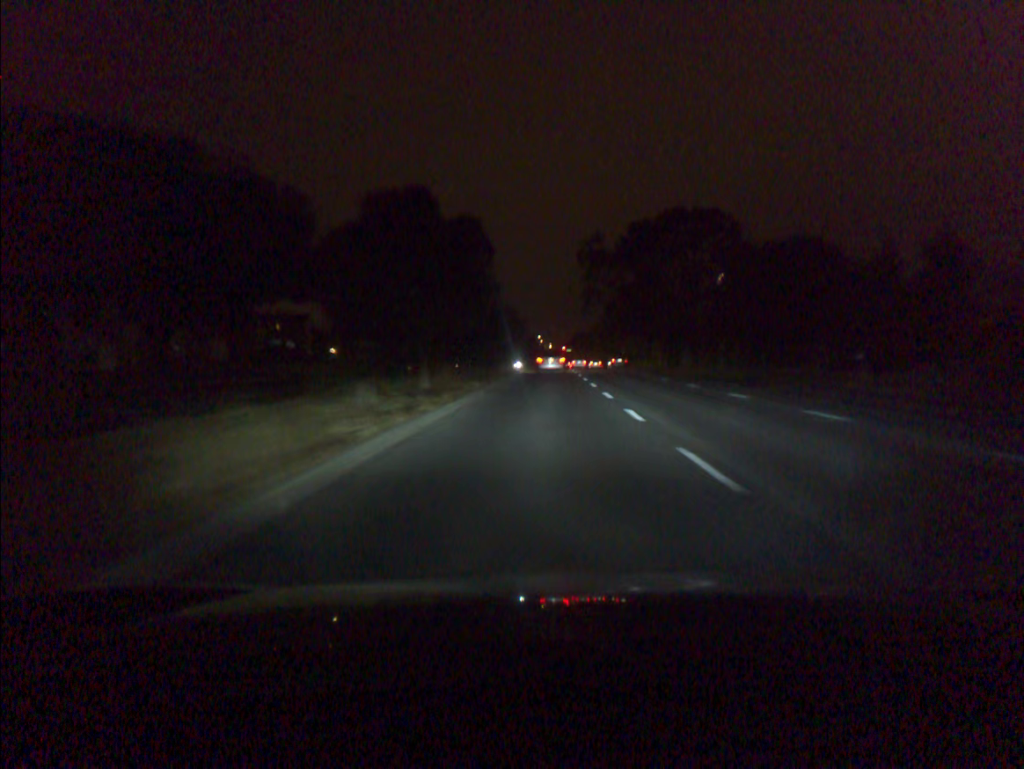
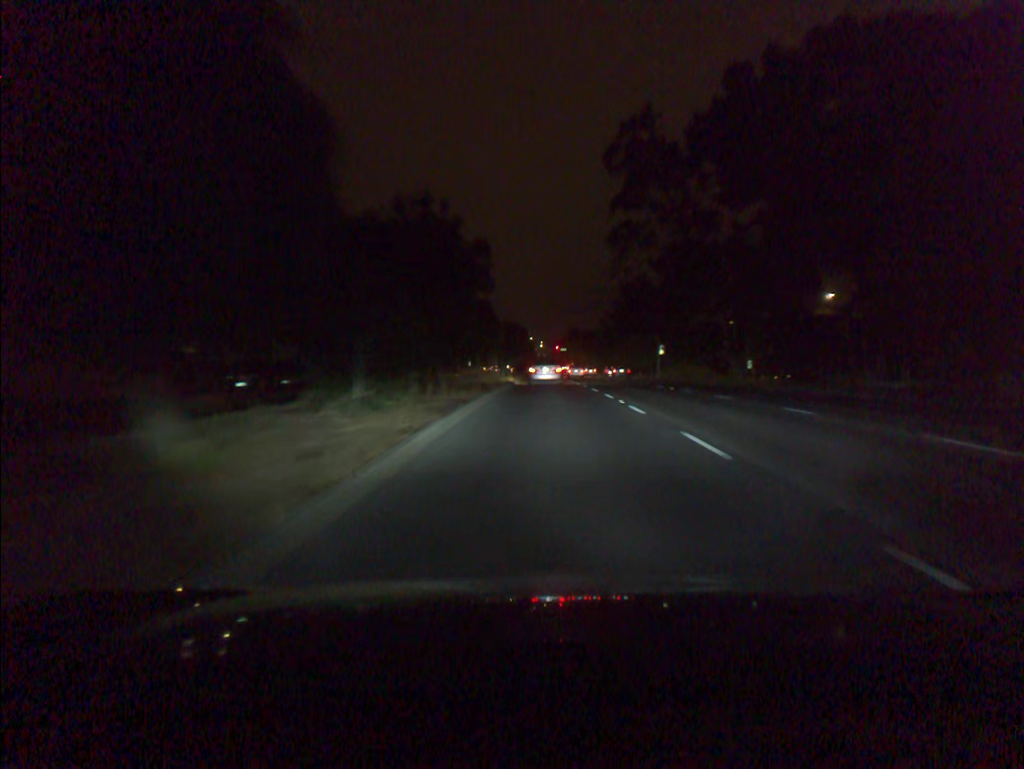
(0.0, +48.0) m; +1°
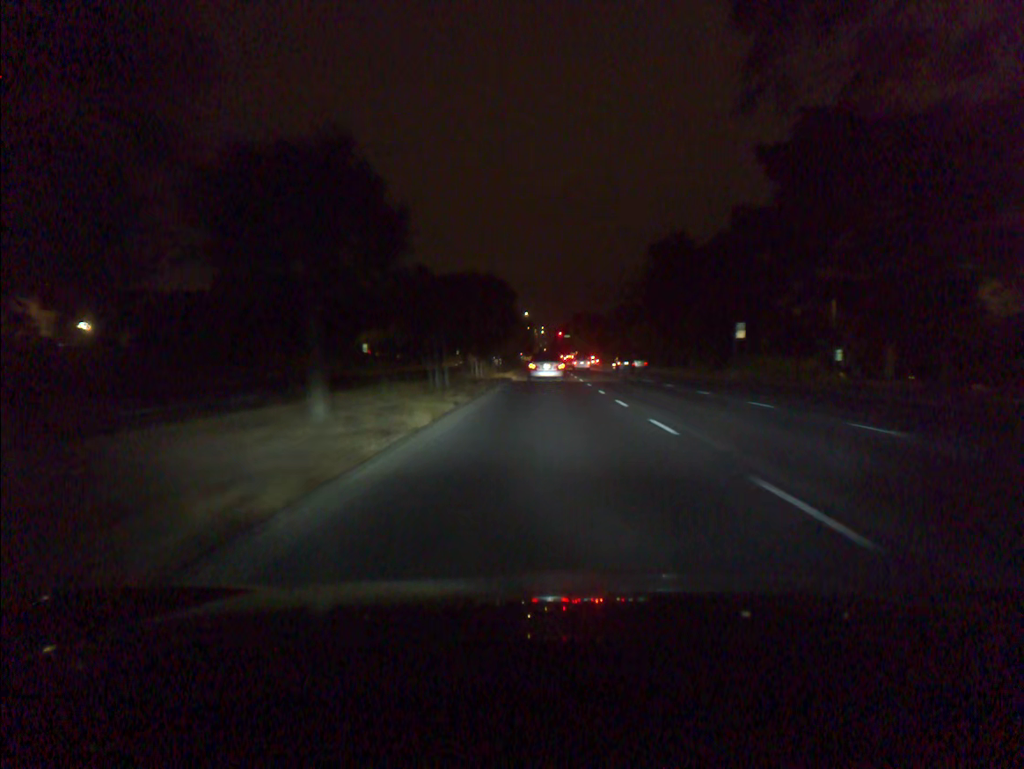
(+0.1, +32.8) m; 0°
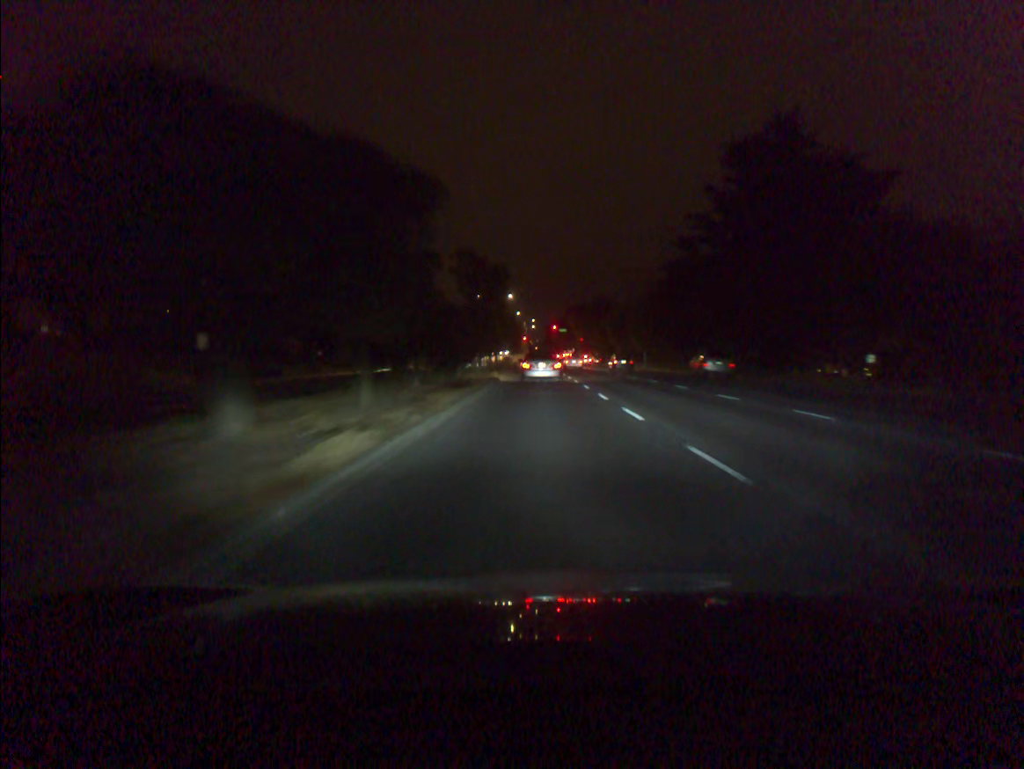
(+0.3, +41.3) m; +1°
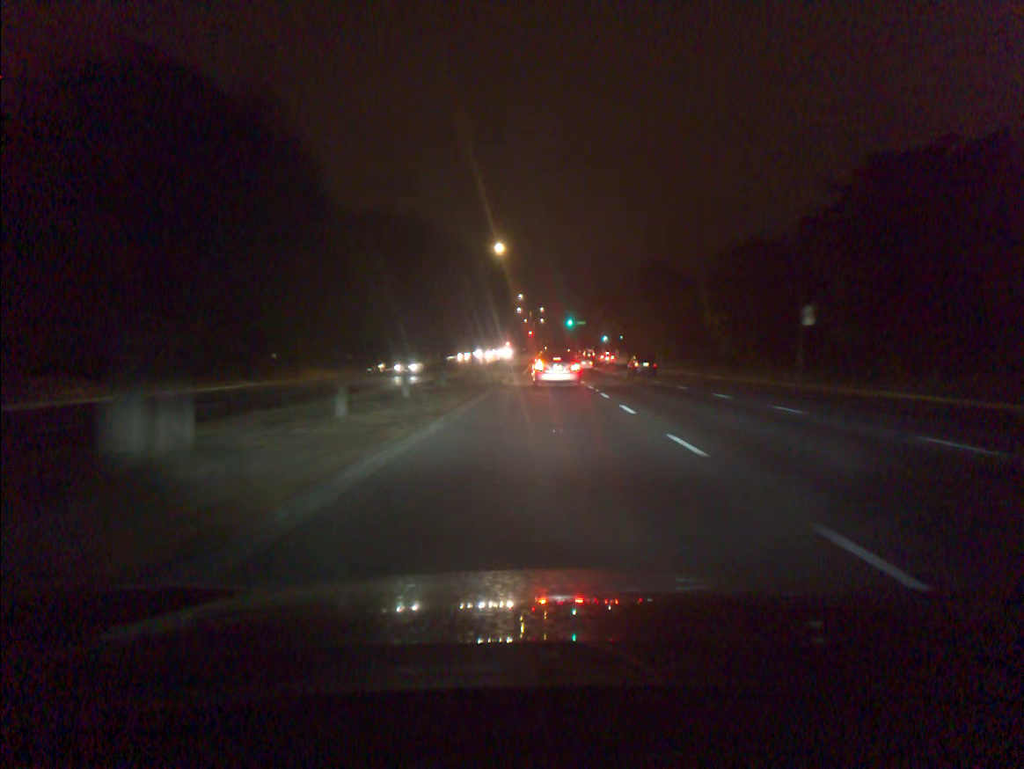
(-0.4, +48.5) m; -1°
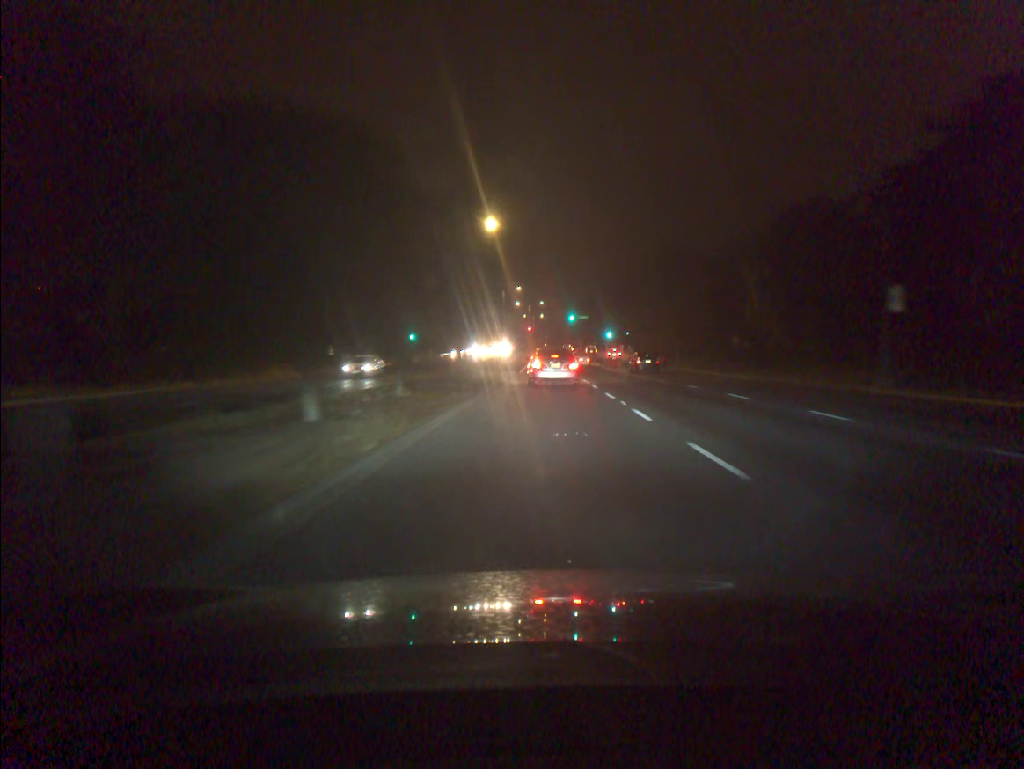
(0.0, +9.1) m; 0°
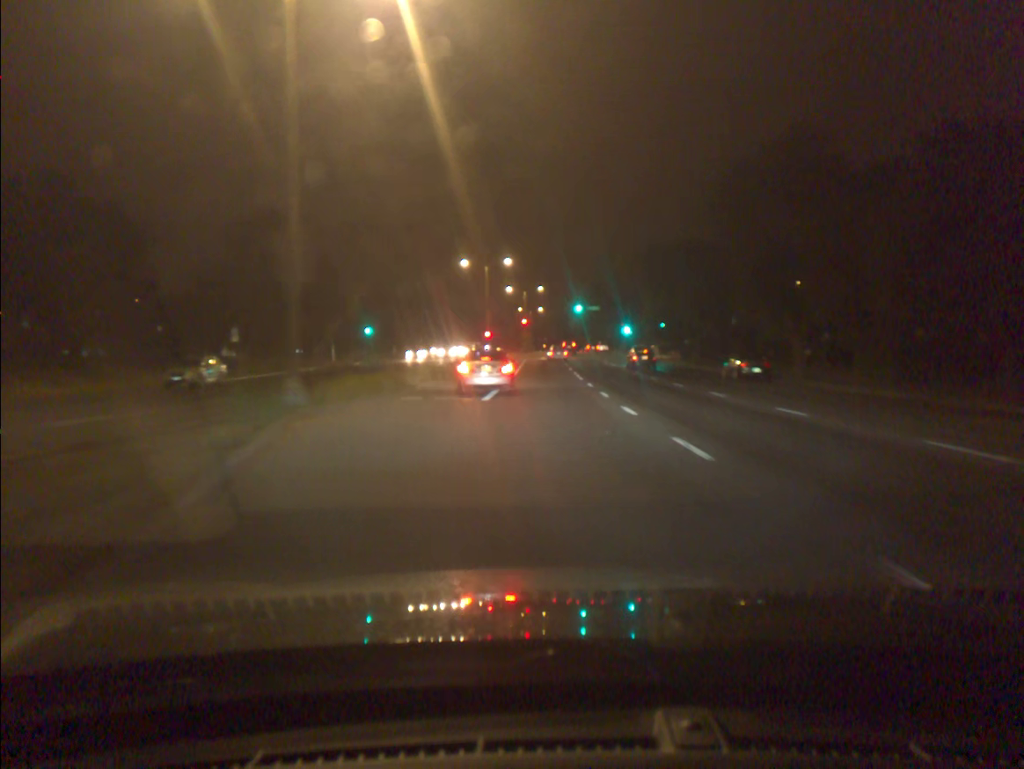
(0.0, +34.0) m; 0°
